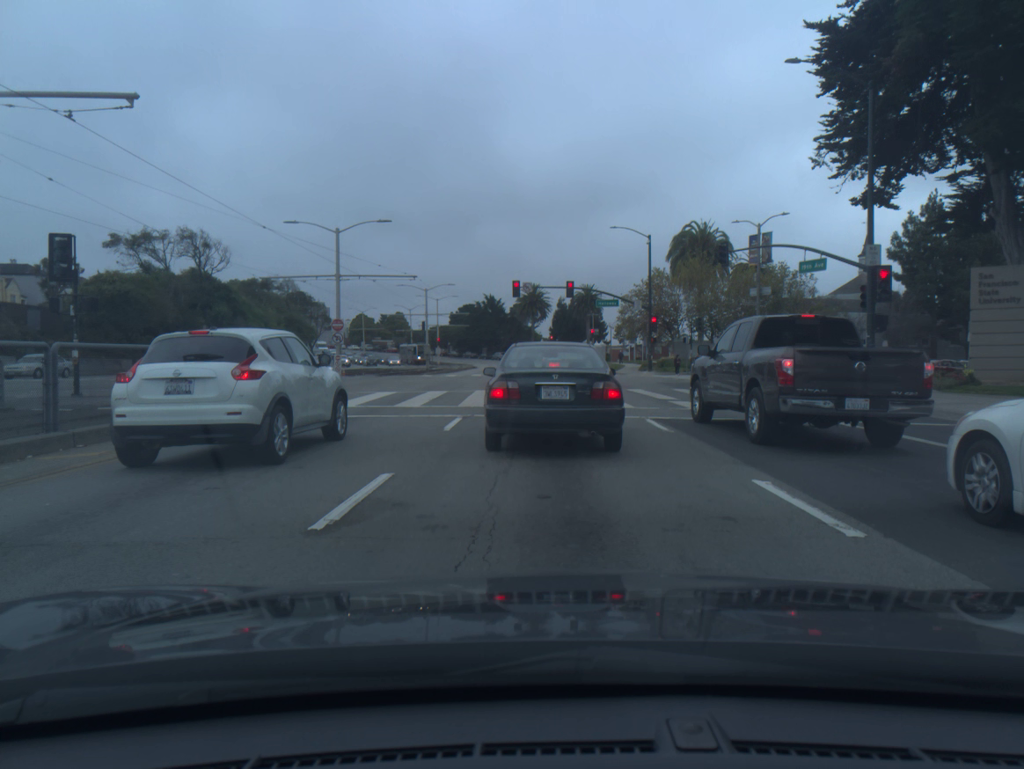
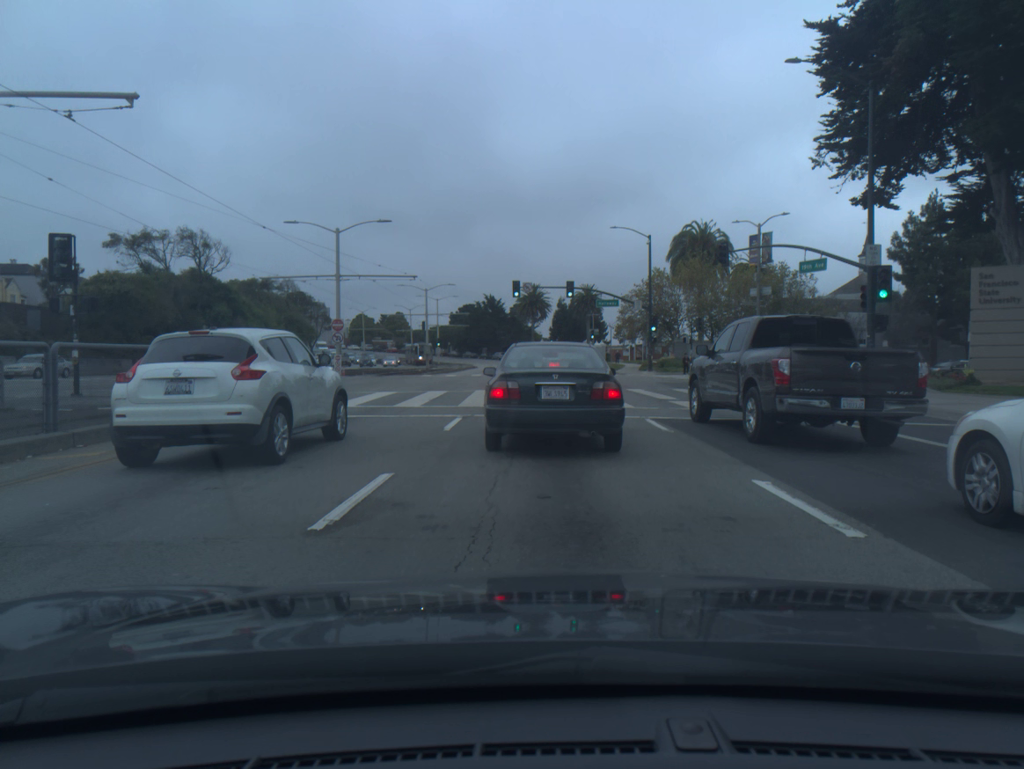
(0.0, 0.0) m; 0°
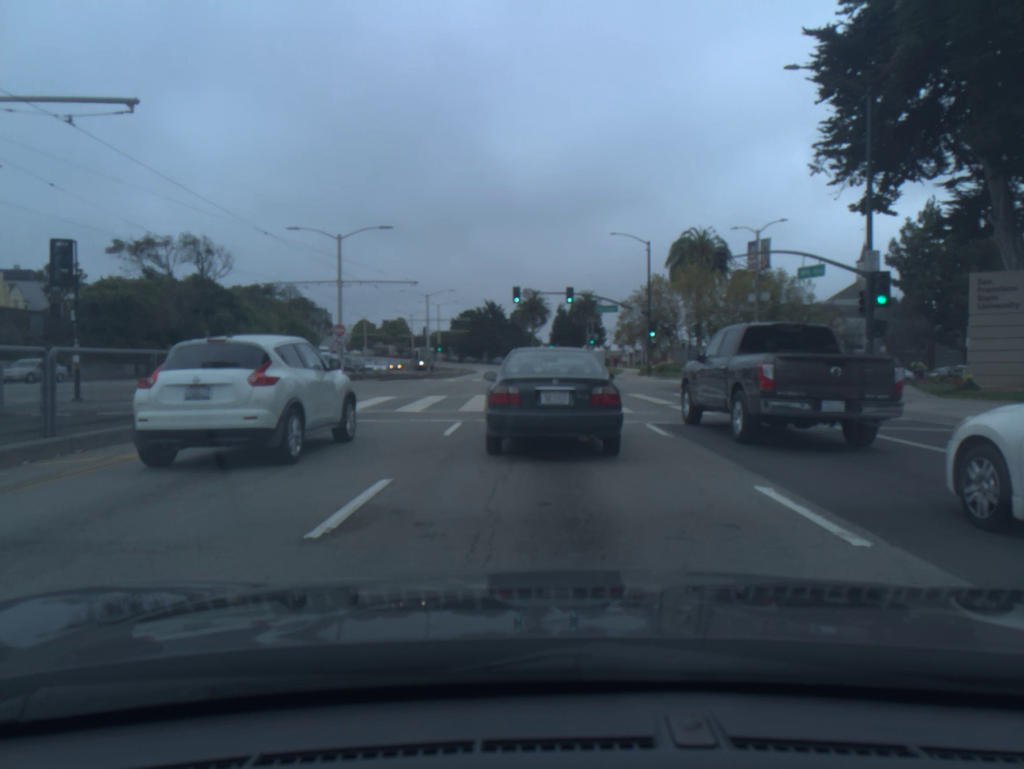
(0.0, +0.1) m; 0°
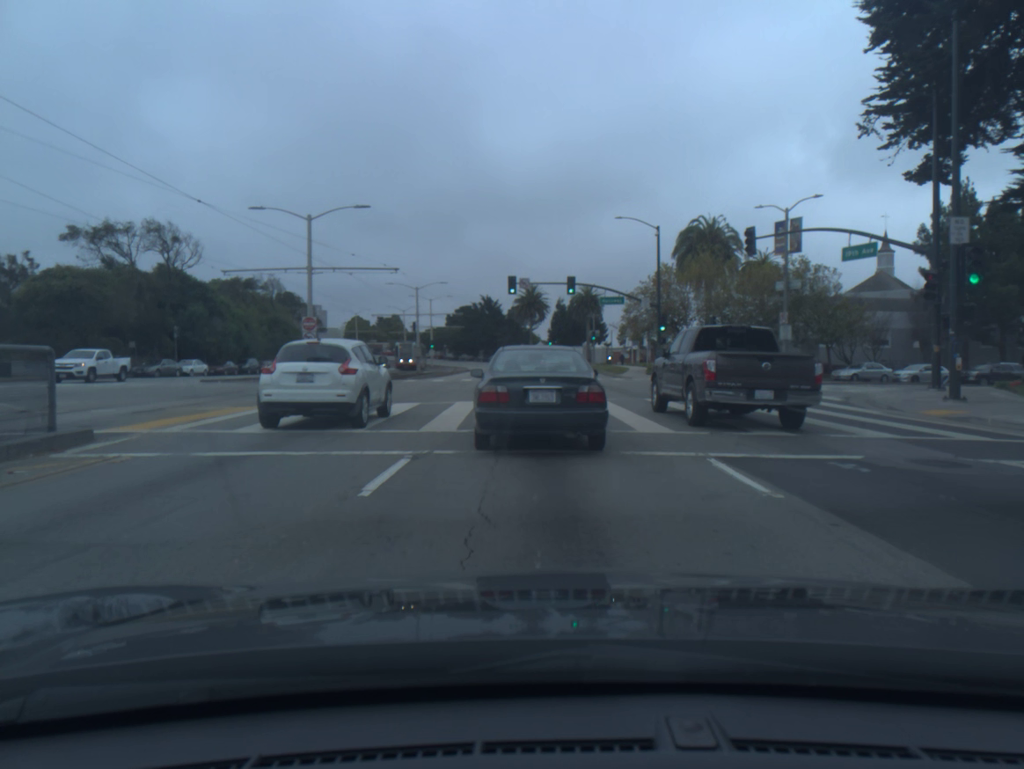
(0.0, +5.6) m; 0°
